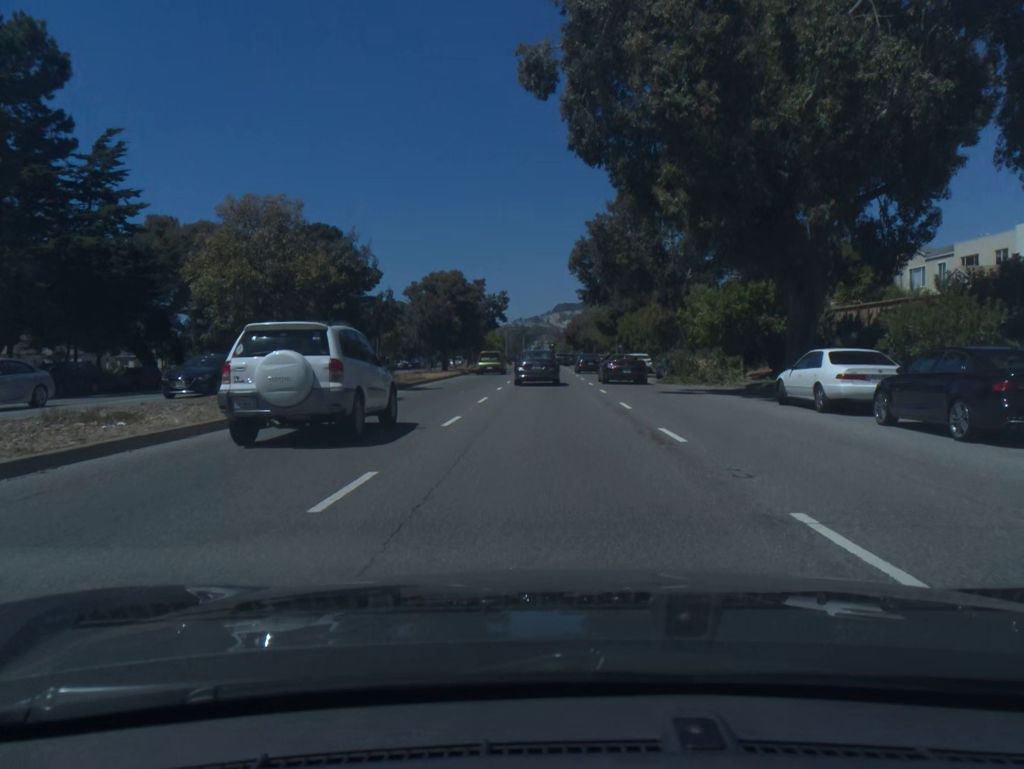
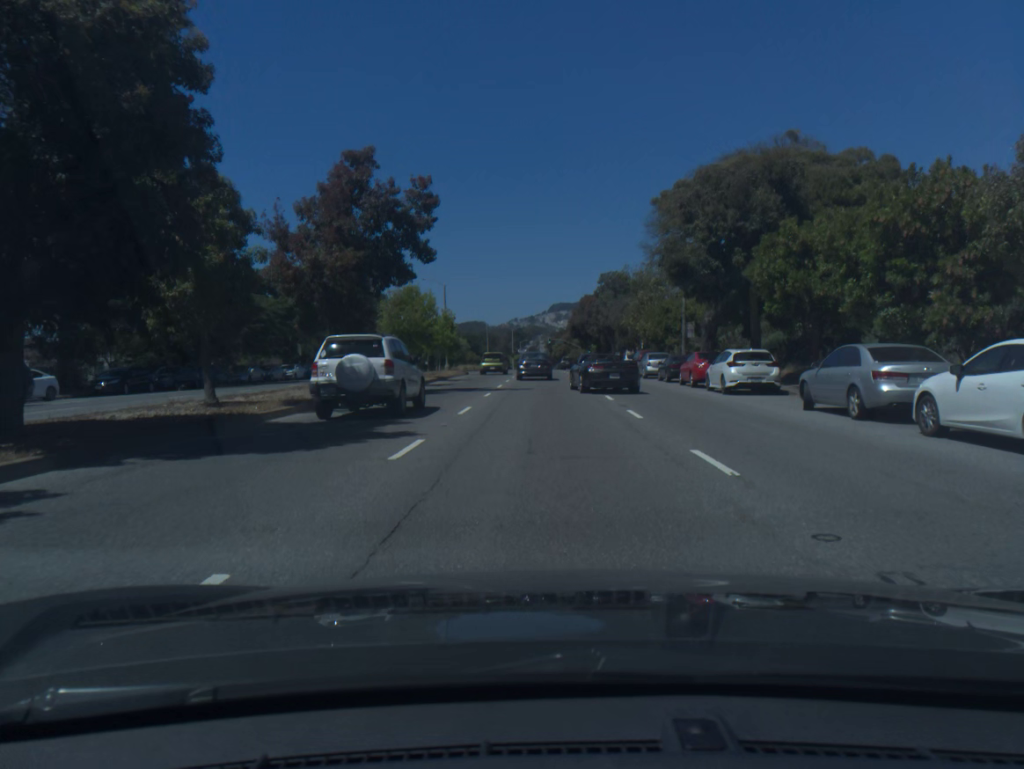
(+0.1, +47.2) m; 0°
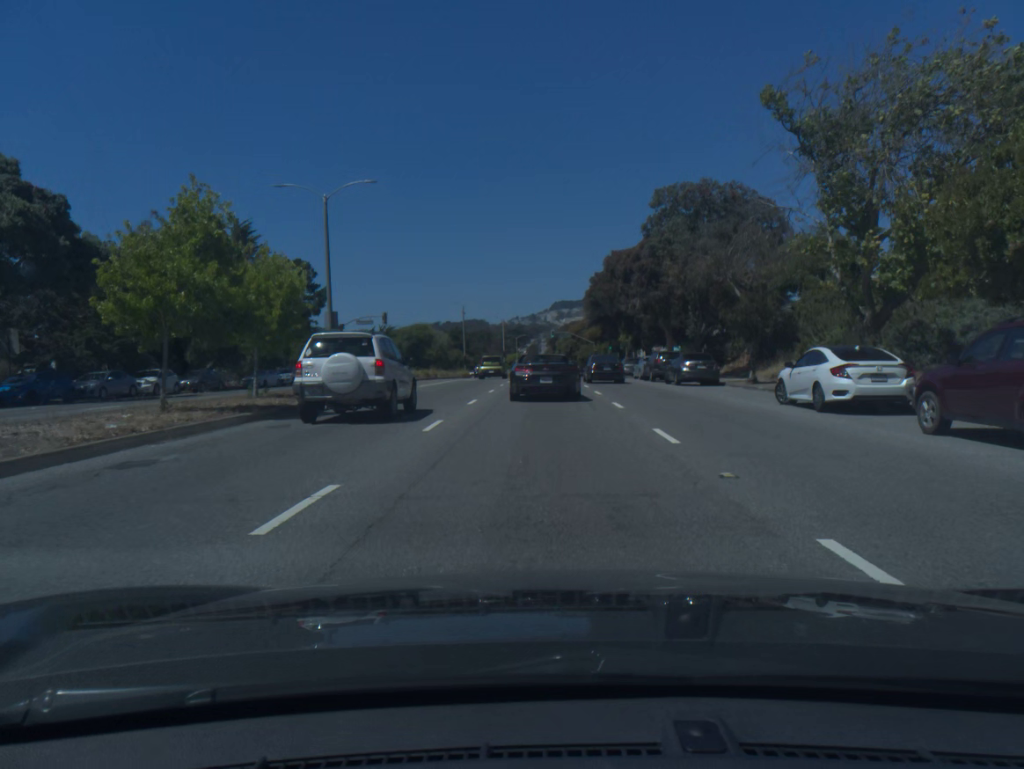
(+0.1, +40.8) m; 0°
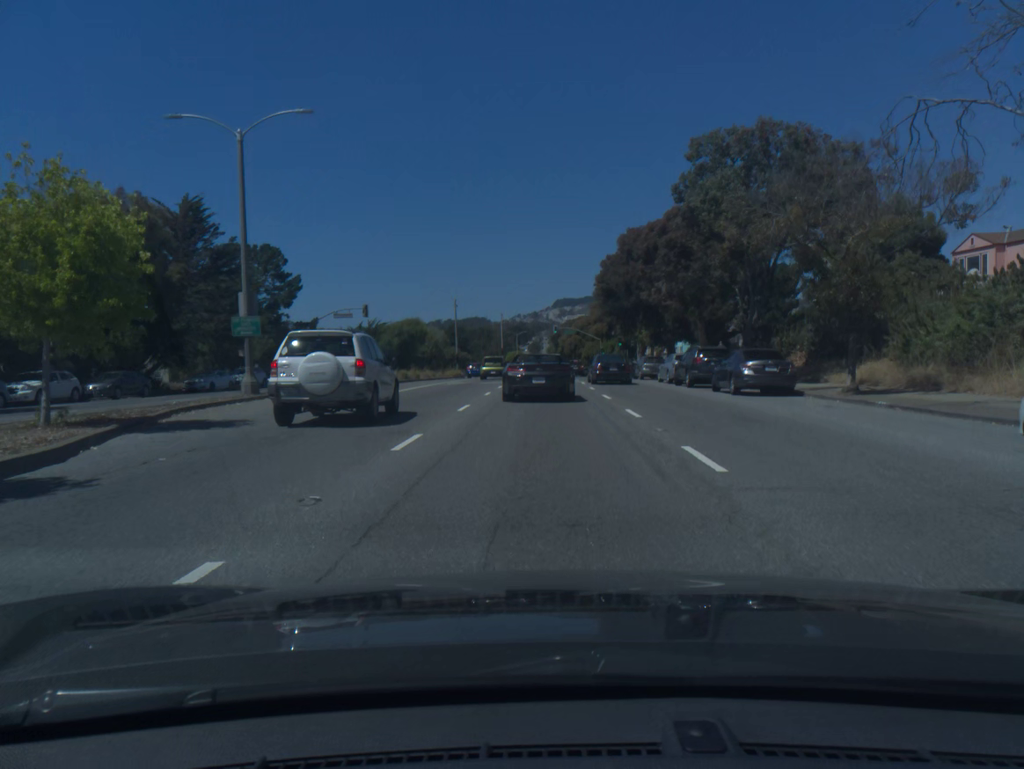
(0.0, +10.0) m; 0°
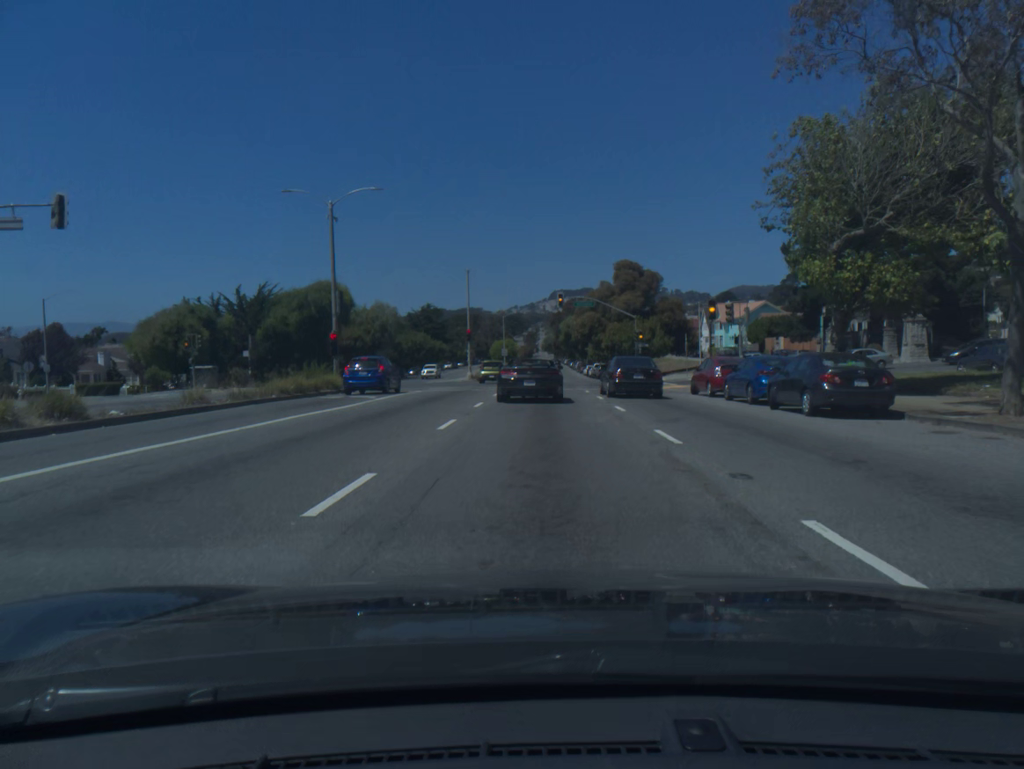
(-0.1, +48.2) m; 0°
